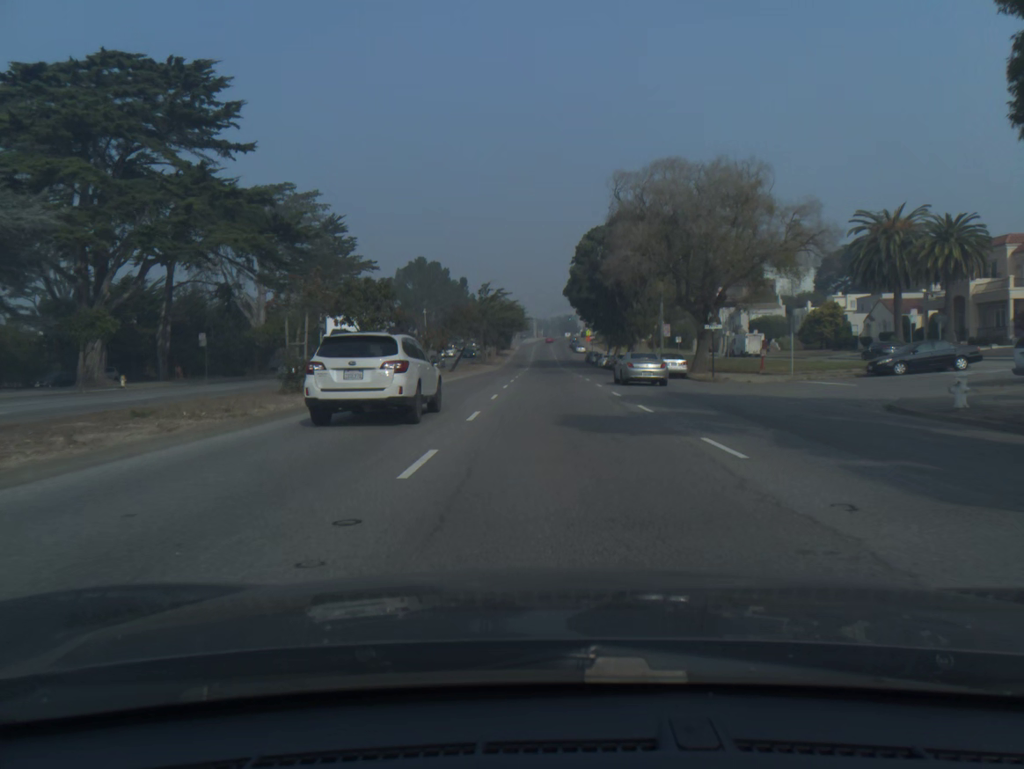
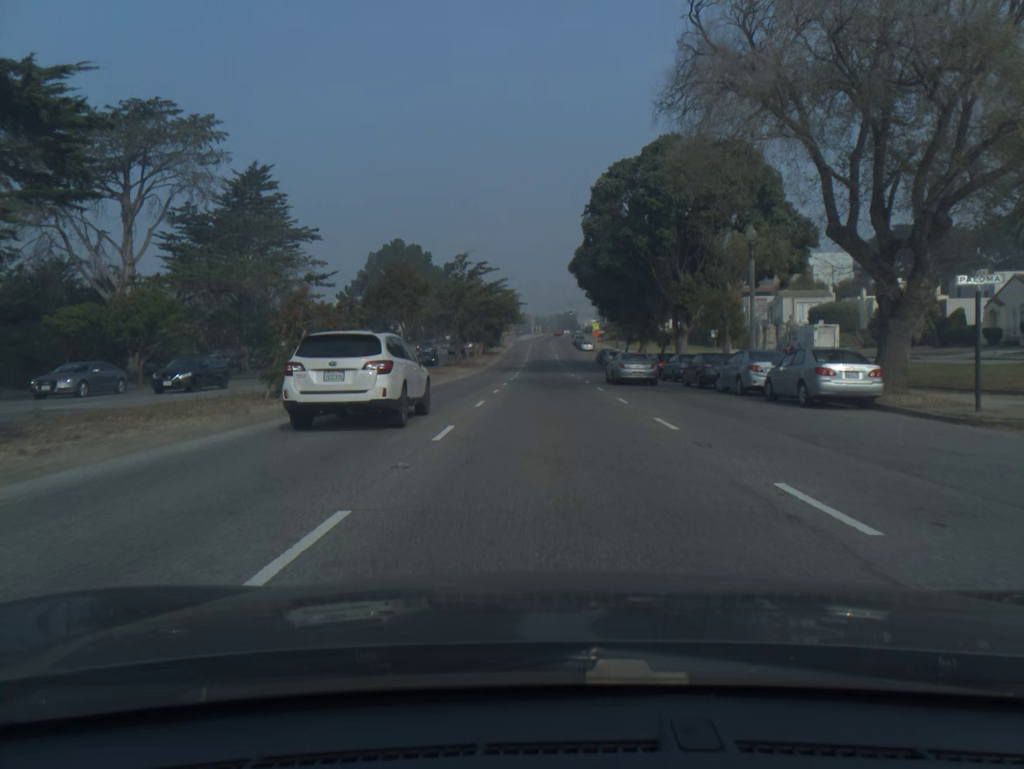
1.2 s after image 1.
(0.0, +24.9) m; 0°
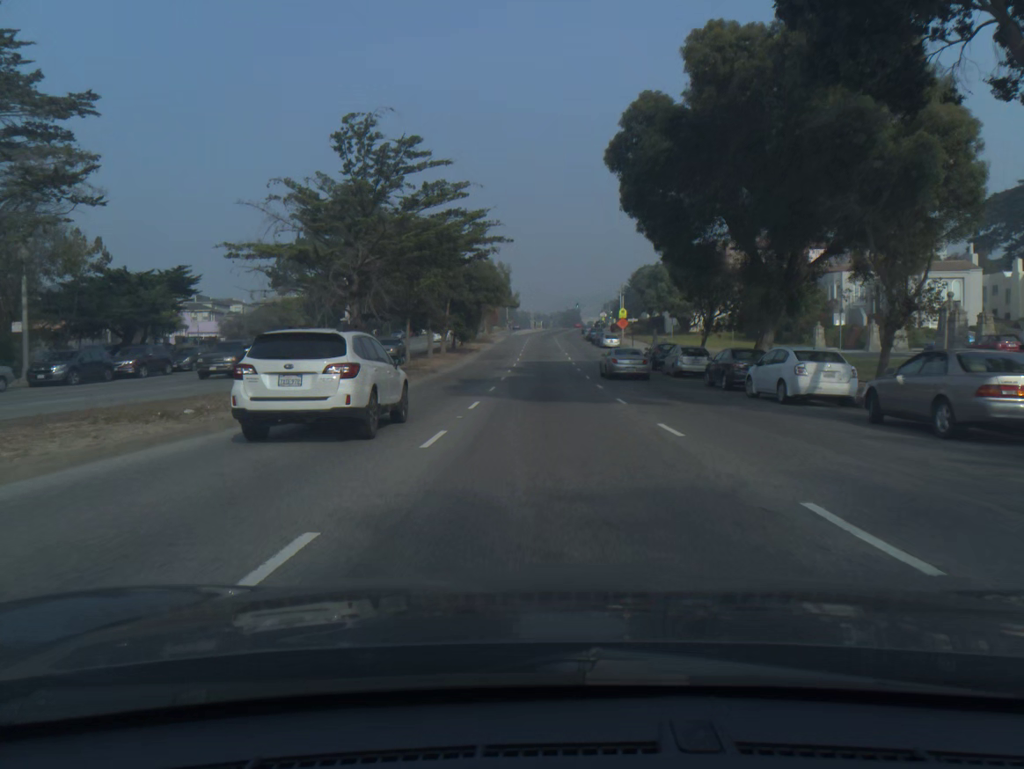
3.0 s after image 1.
(0.0, +37.3) m; 0°
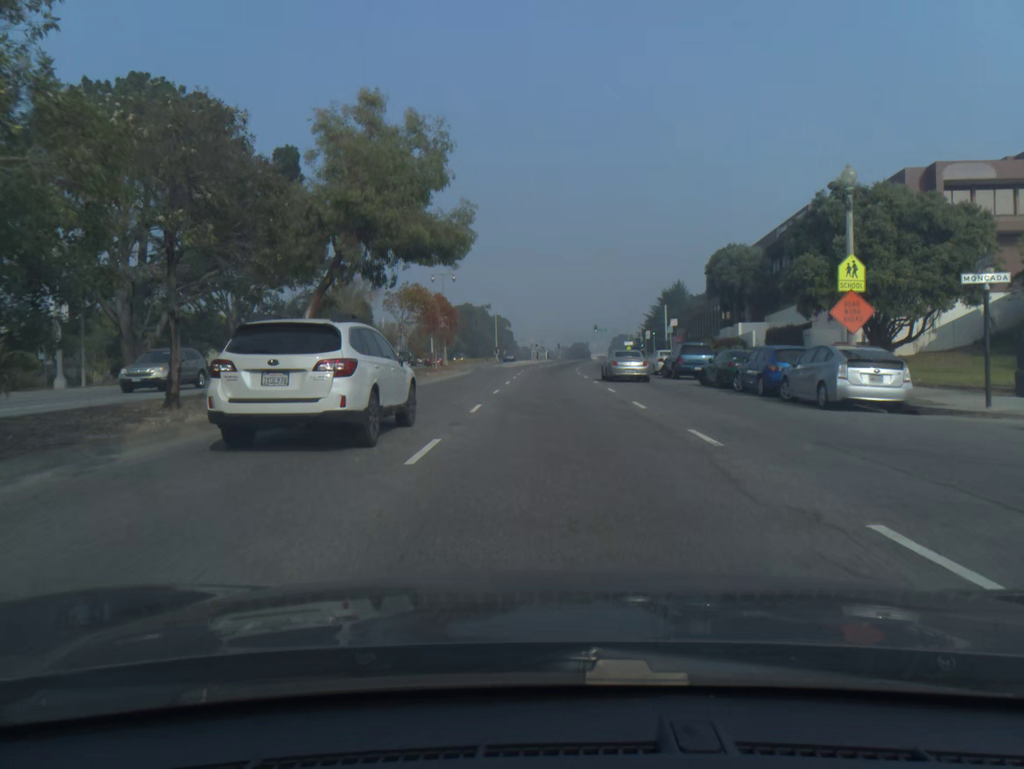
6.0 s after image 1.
(-0.1, +59.5) m; 0°
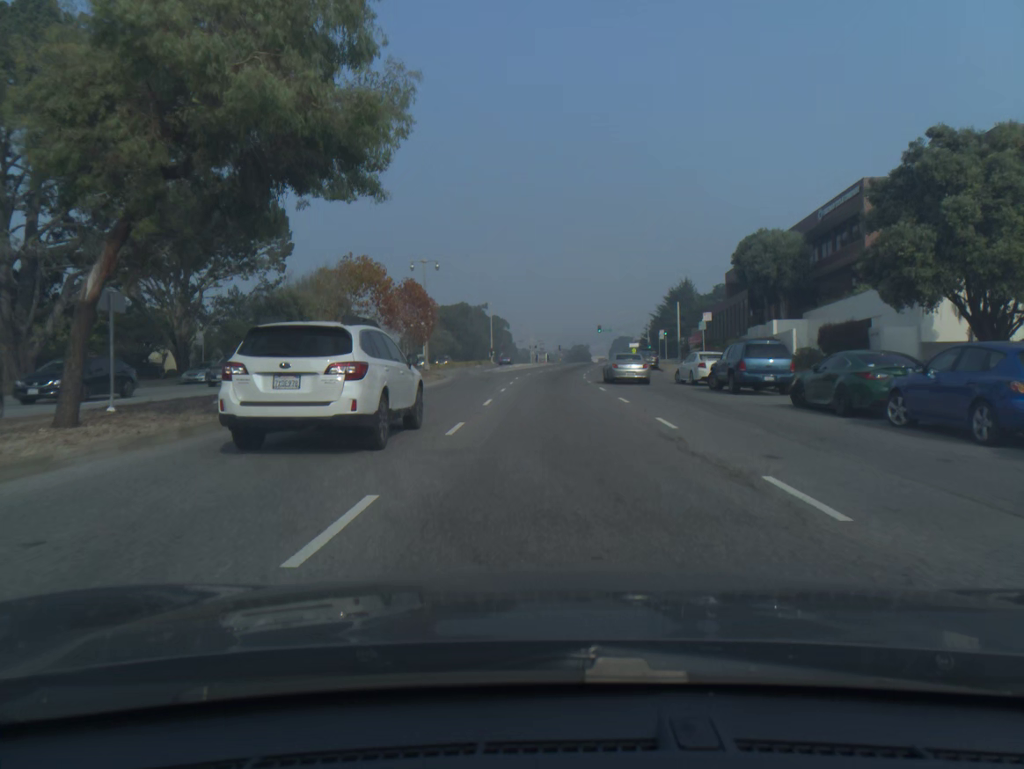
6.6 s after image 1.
(0.0, +11.2) m; 0°
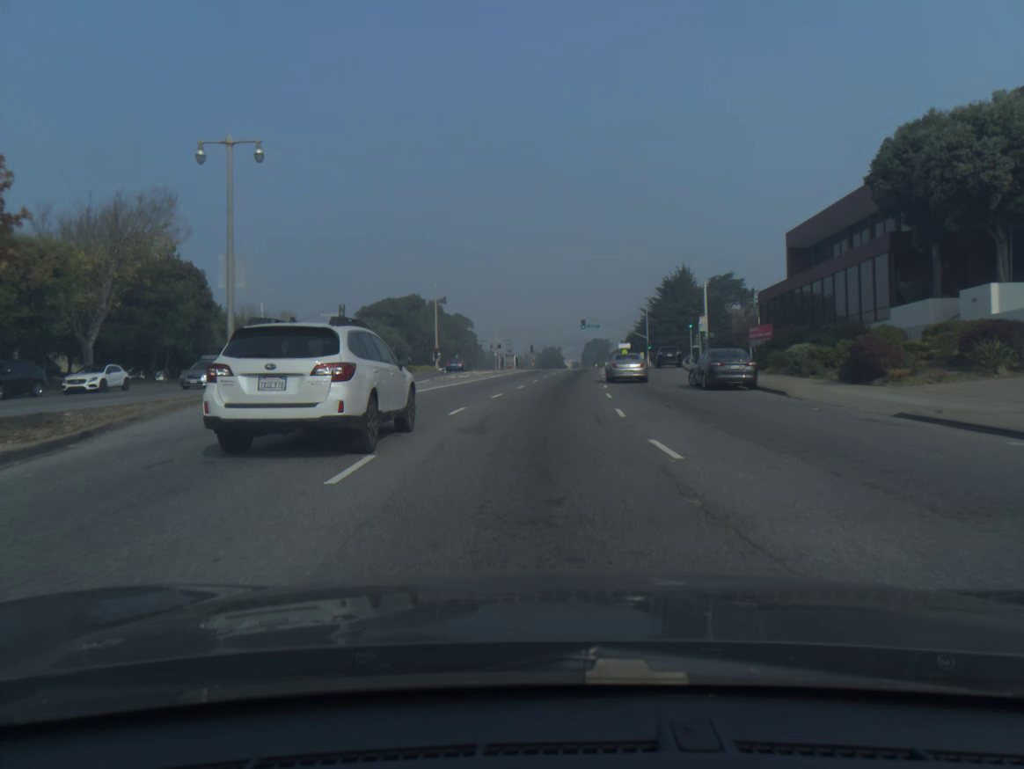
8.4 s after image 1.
(+0.3, +33.3) m; +2°
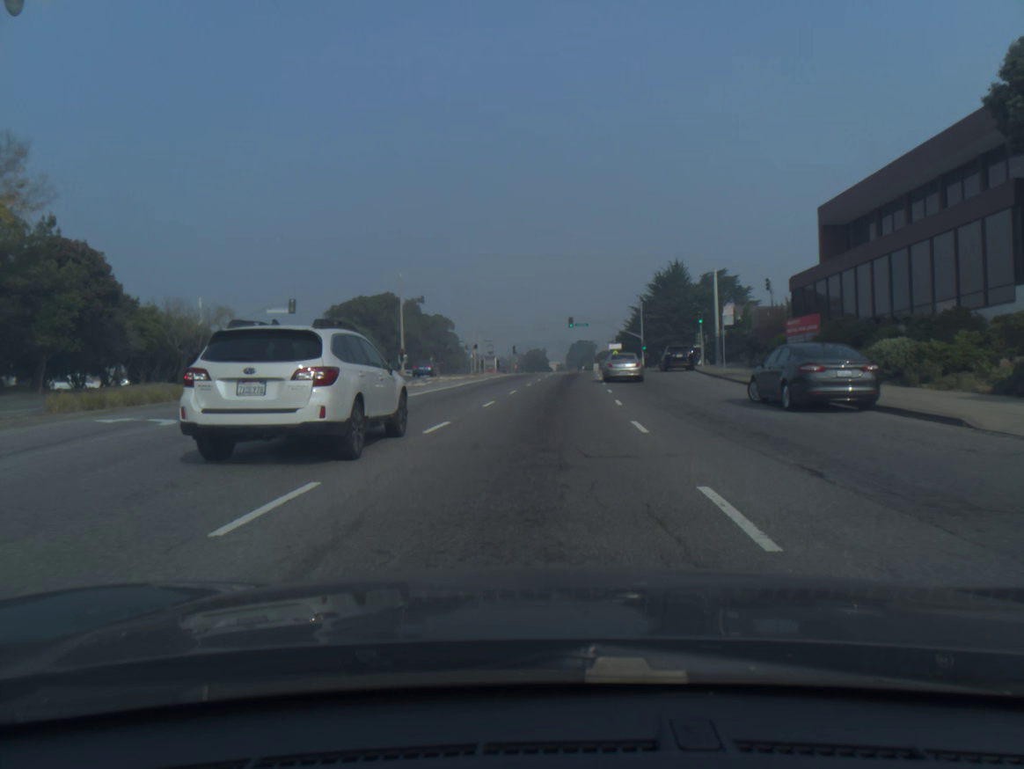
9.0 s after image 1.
(+0.1, +11.2) m; +1°
